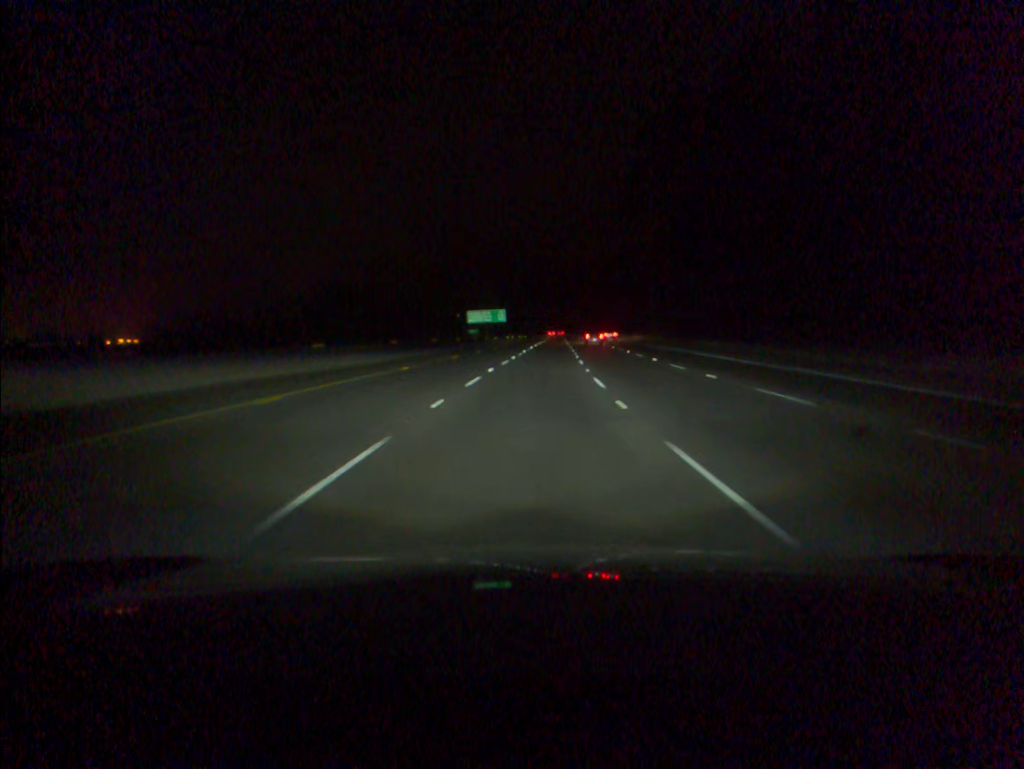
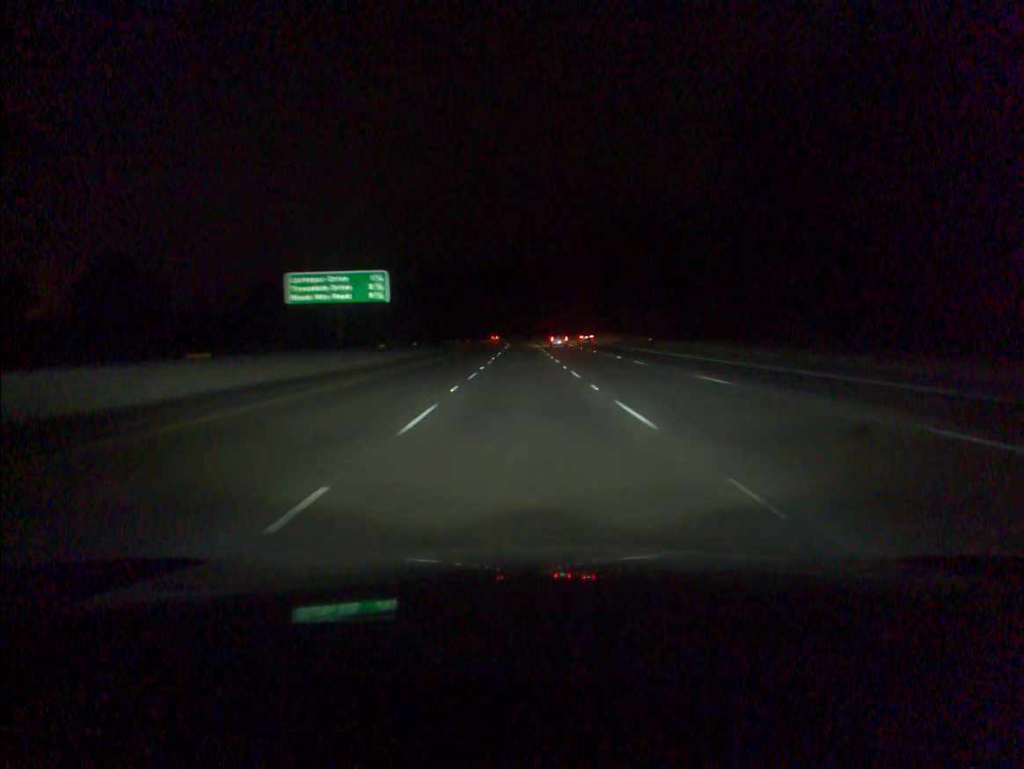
(+3.5, +96.3) m; +3°
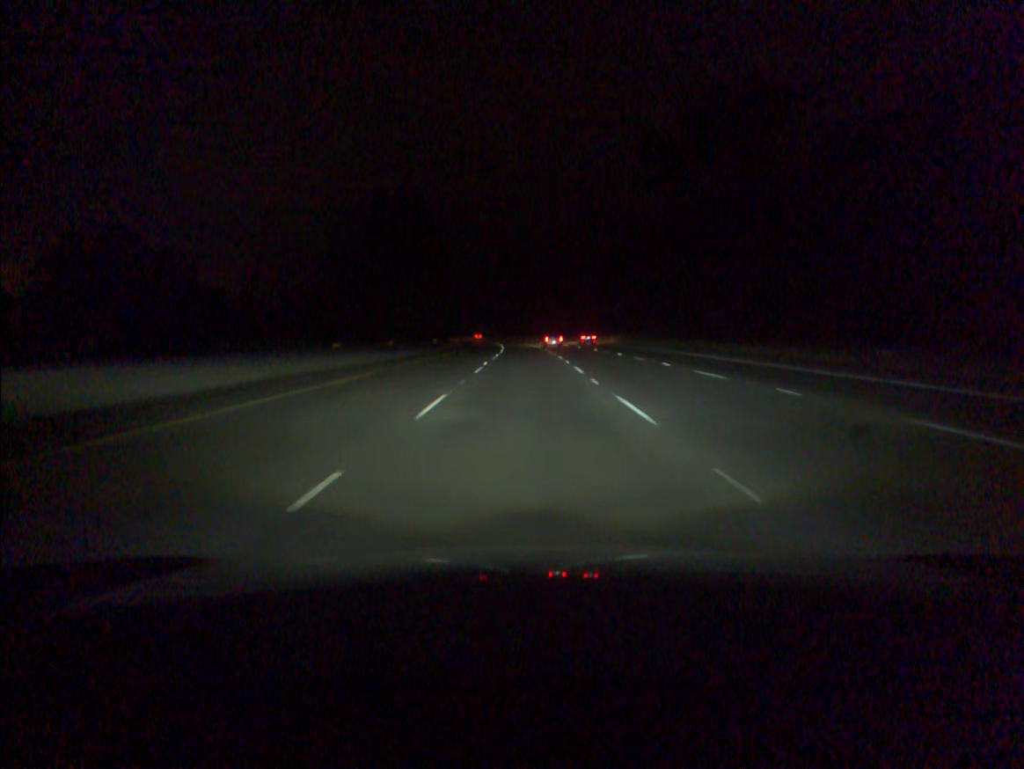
(-0.2, +57.7) m; 0°
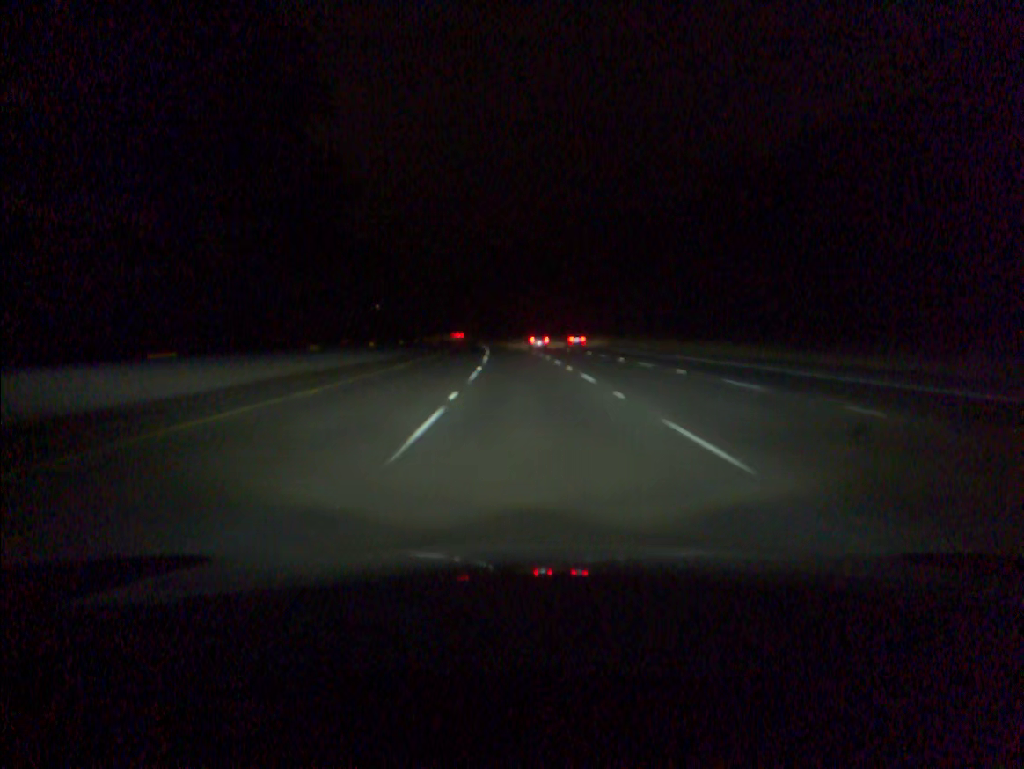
(-0.6, +77.1) m; -1°
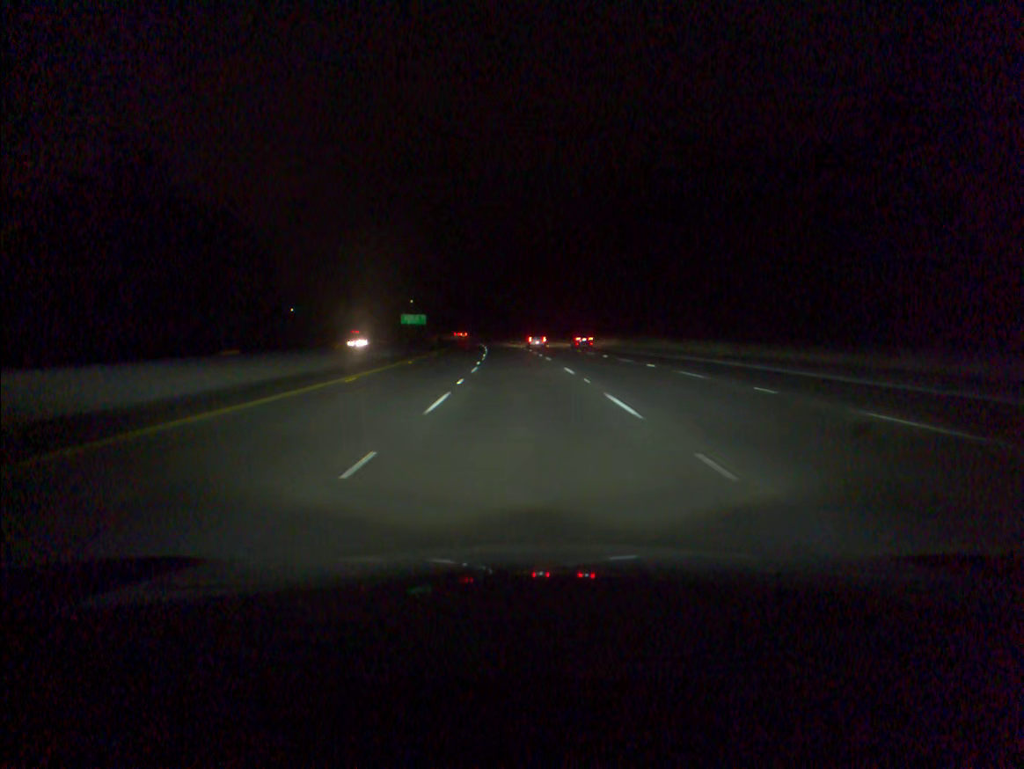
(-3.1, +96.5) m; -4°
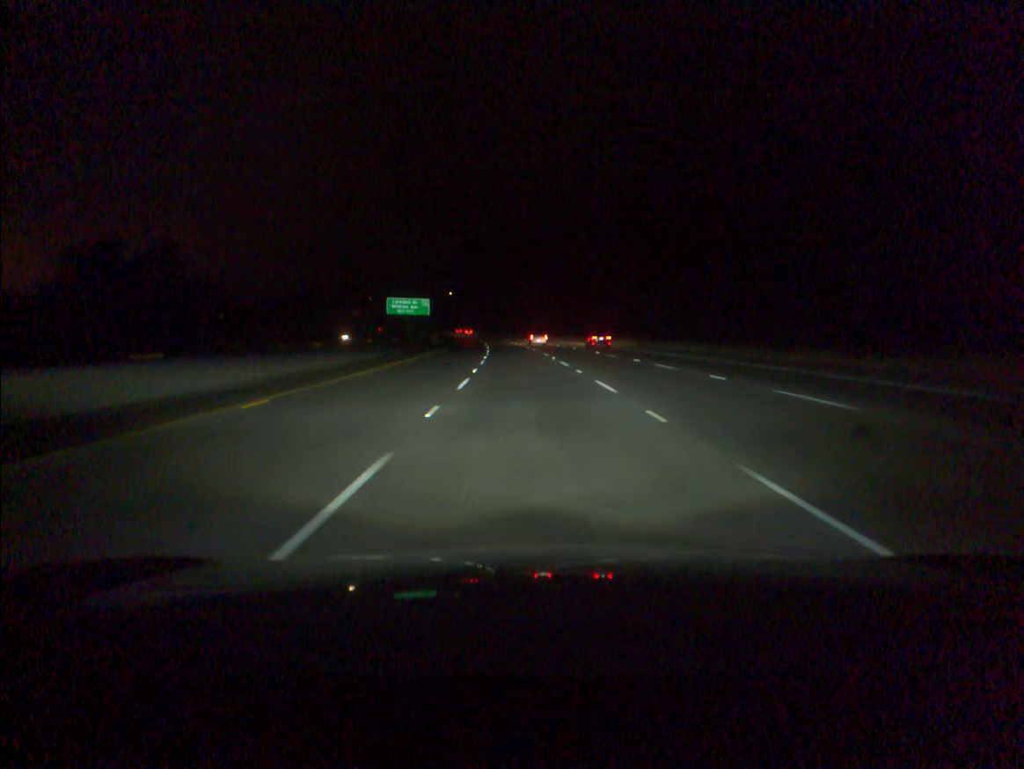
(-3.5, +96.8) m; -4°
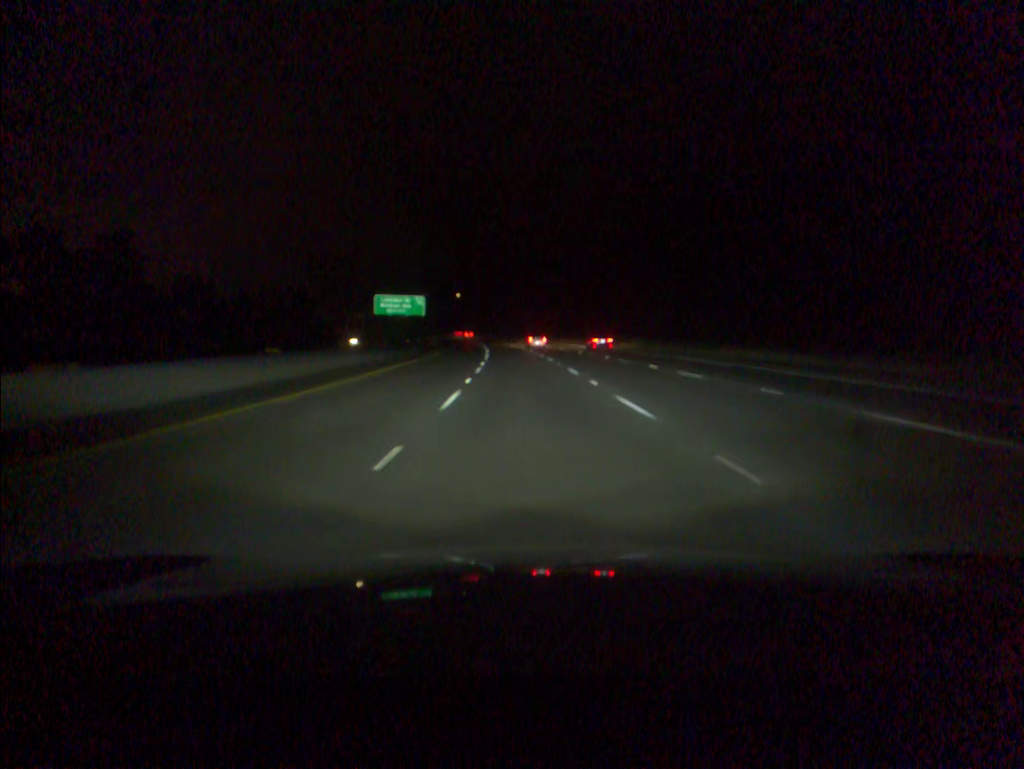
(-0.1, +19.4) m; -1°
